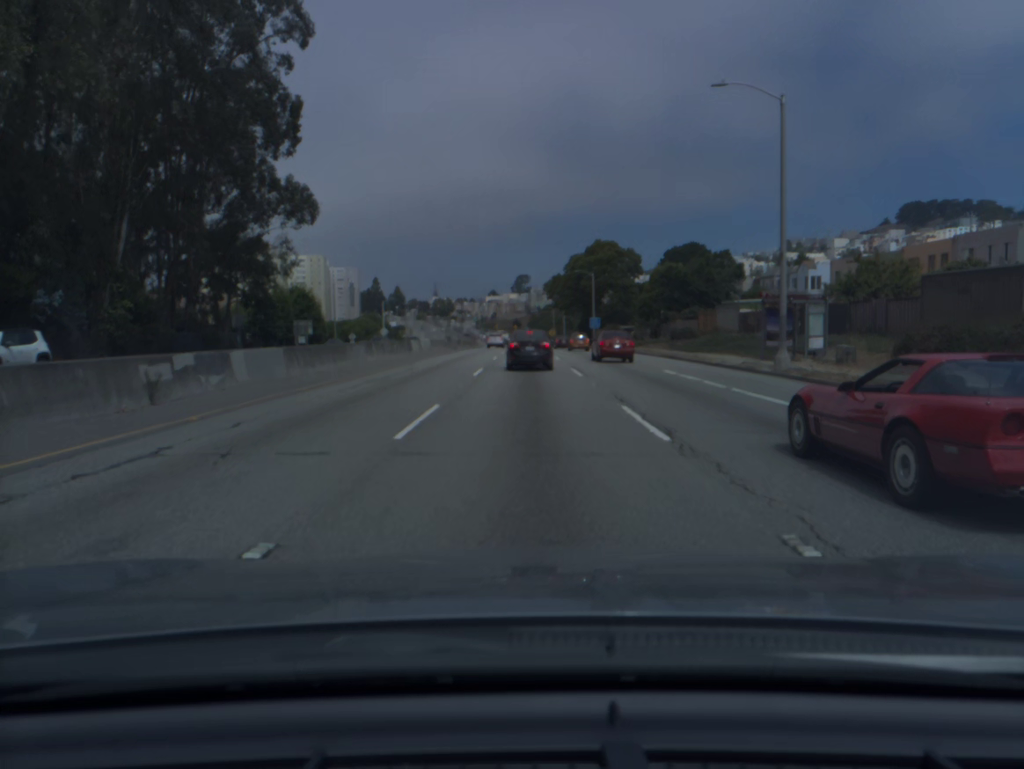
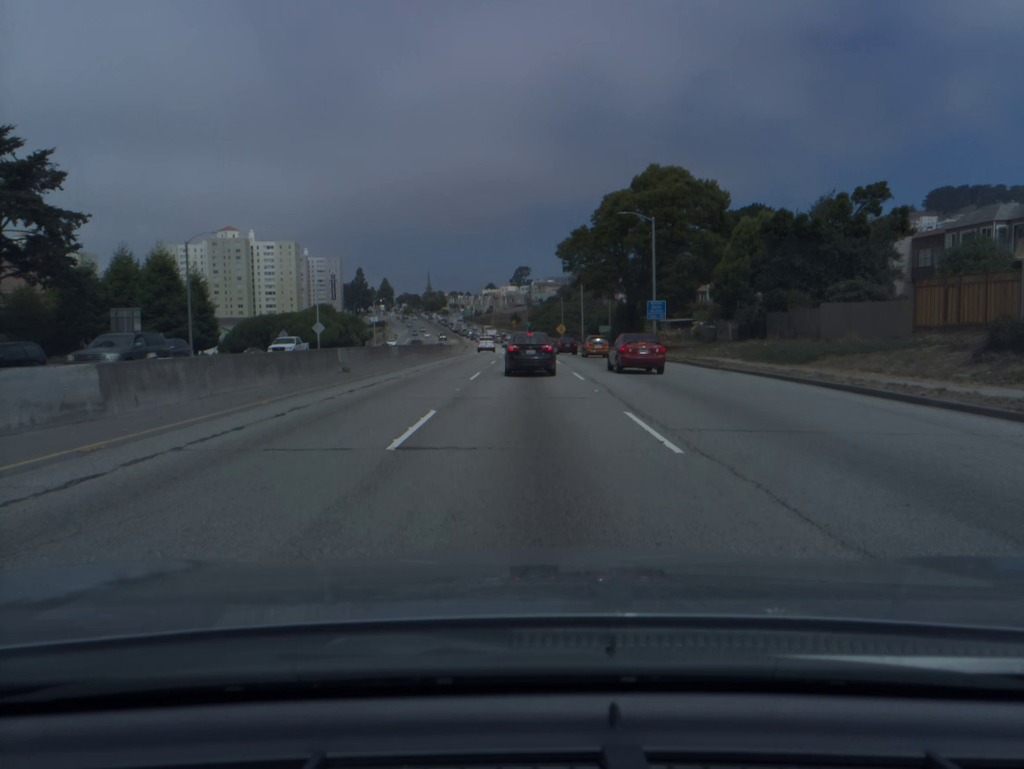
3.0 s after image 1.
(0.0, +45.1) m; 0°
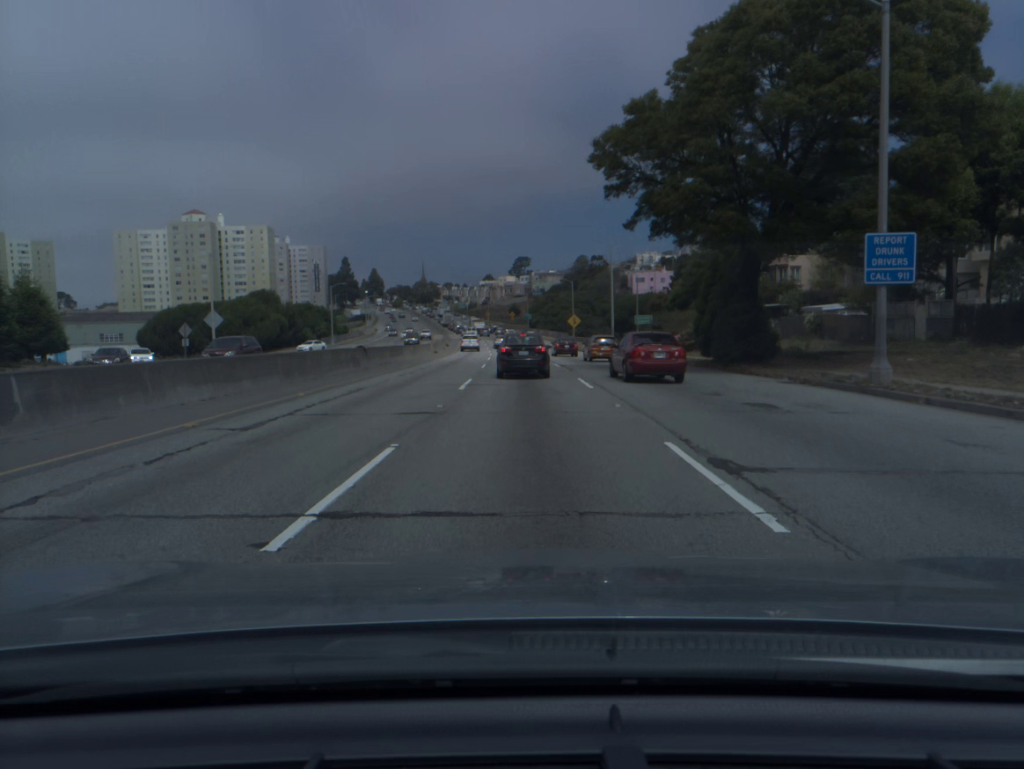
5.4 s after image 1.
(0.0, +33.6) m; 0°
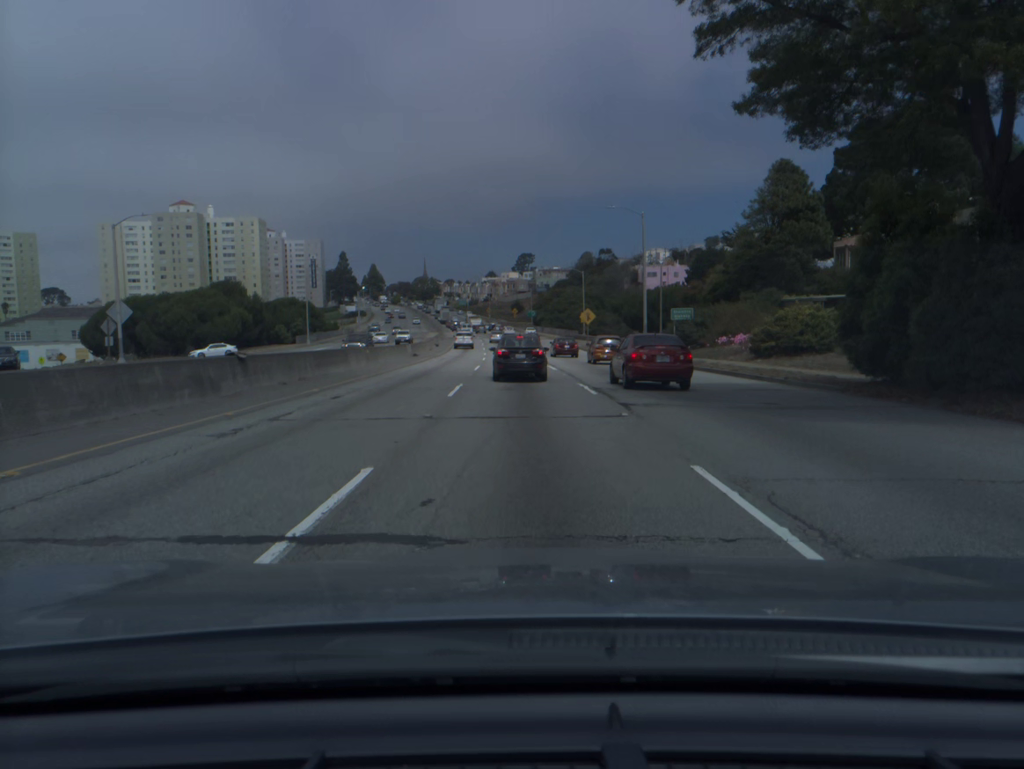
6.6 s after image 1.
(0.0, +16.4) m; 0°
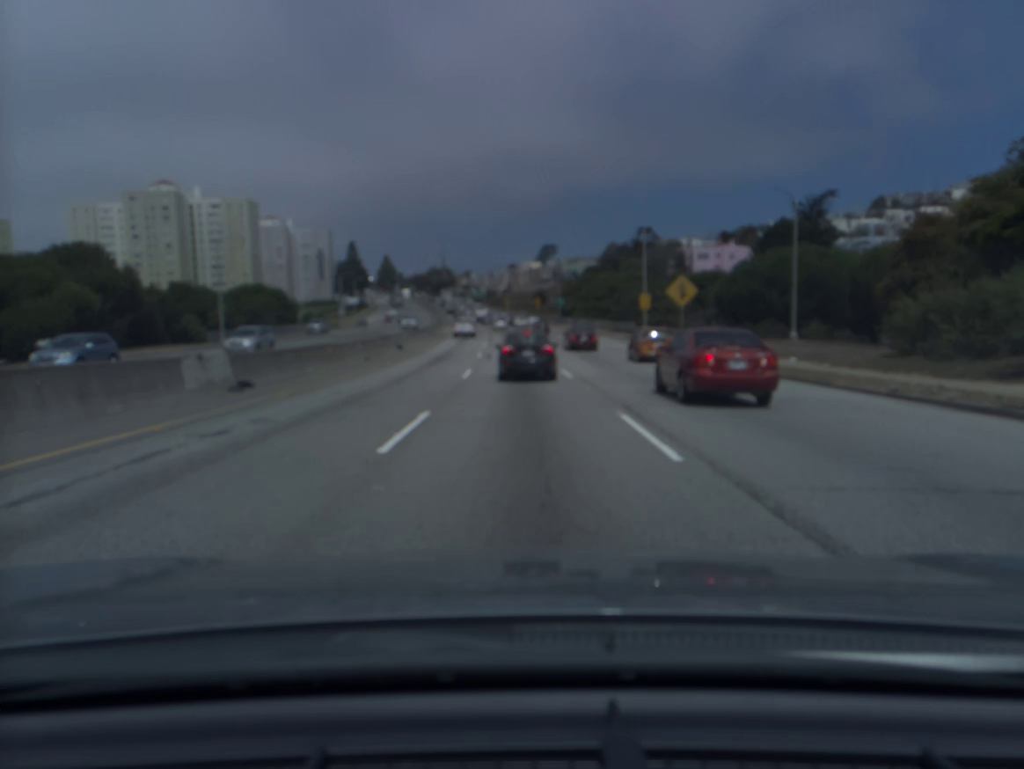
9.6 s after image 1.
(-0.5, +39.3) m; -1°
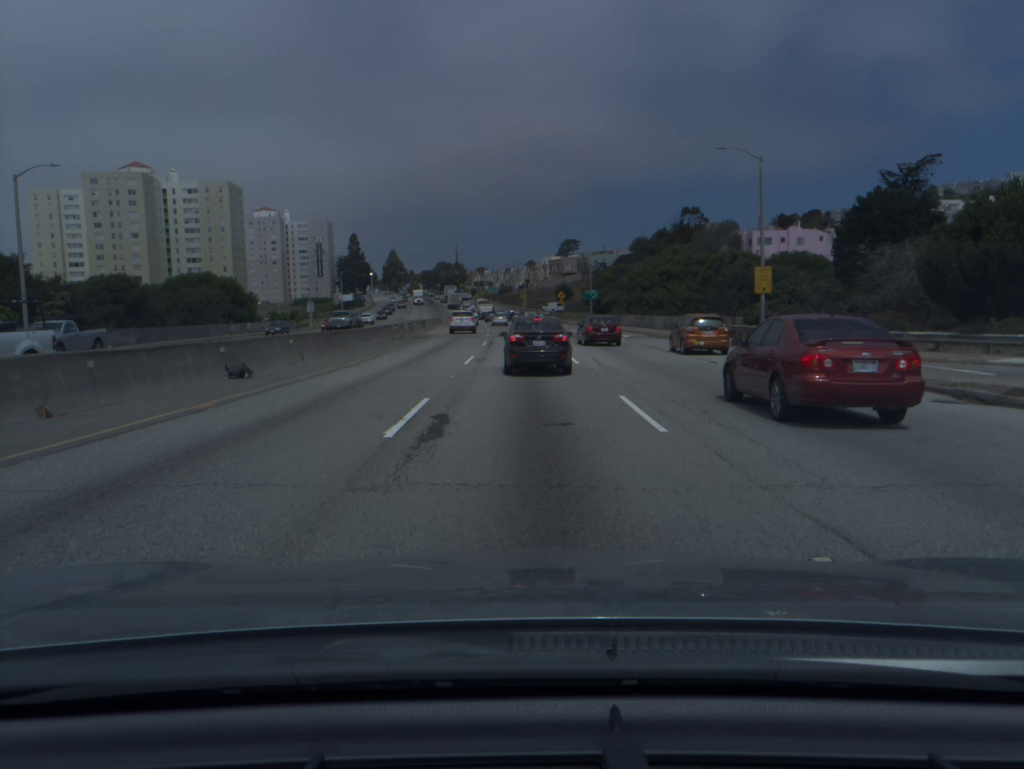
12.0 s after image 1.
(-0.4, +28.7) m; -1°
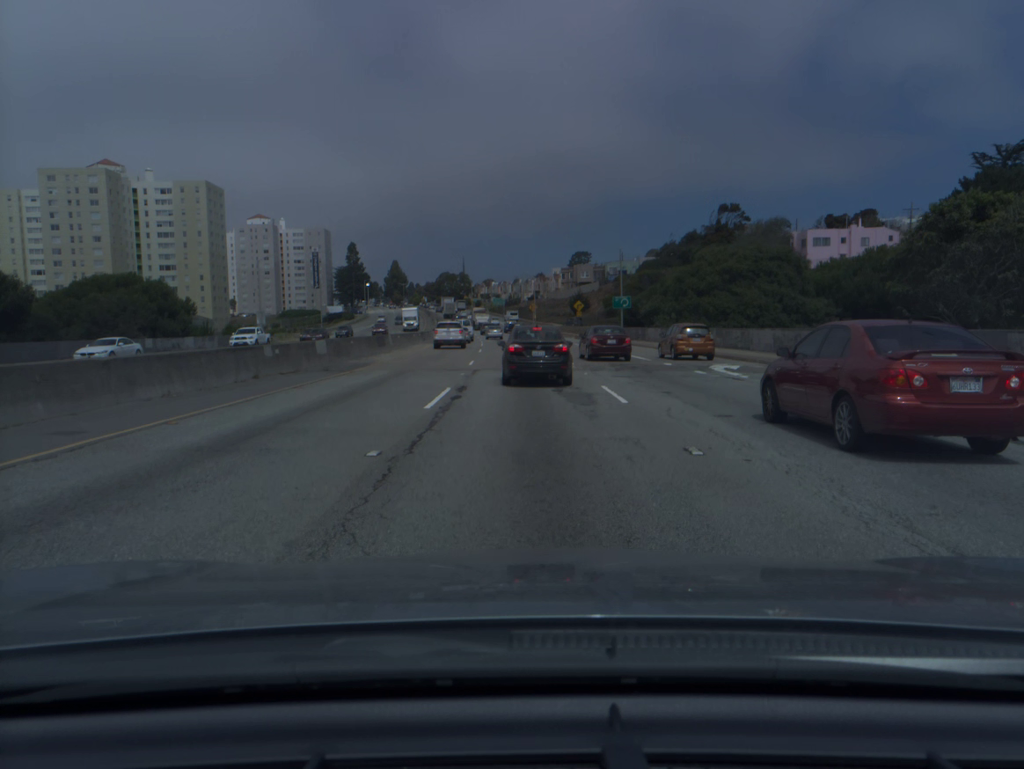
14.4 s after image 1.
(-0.2, +25.2) m; -1°
